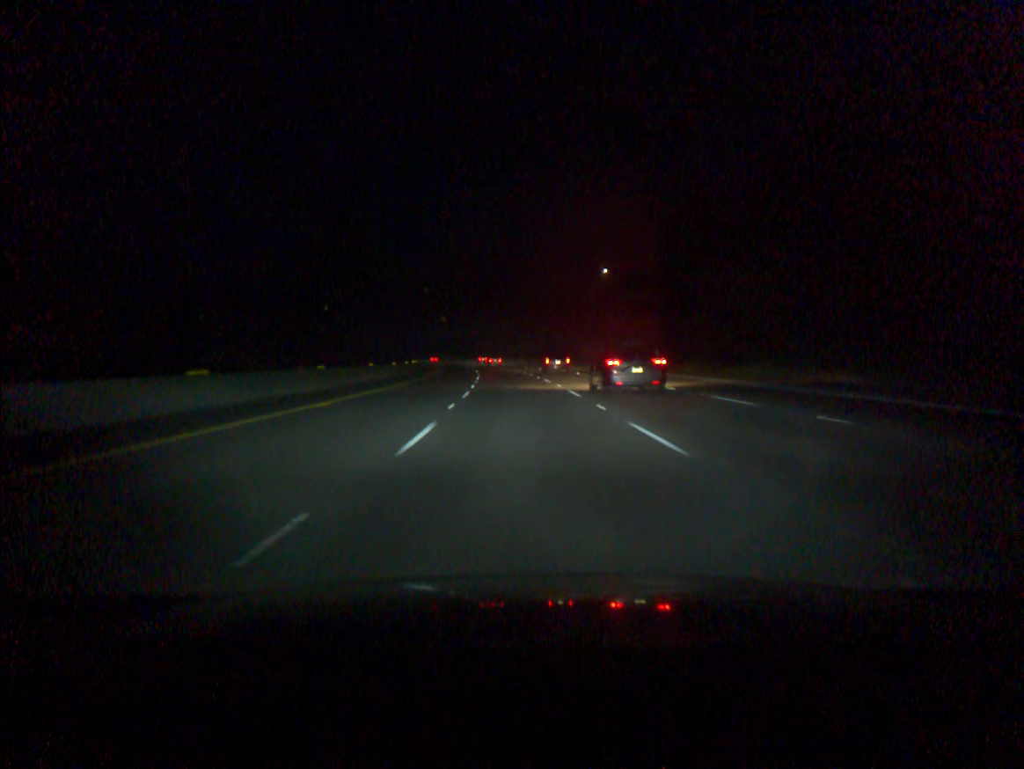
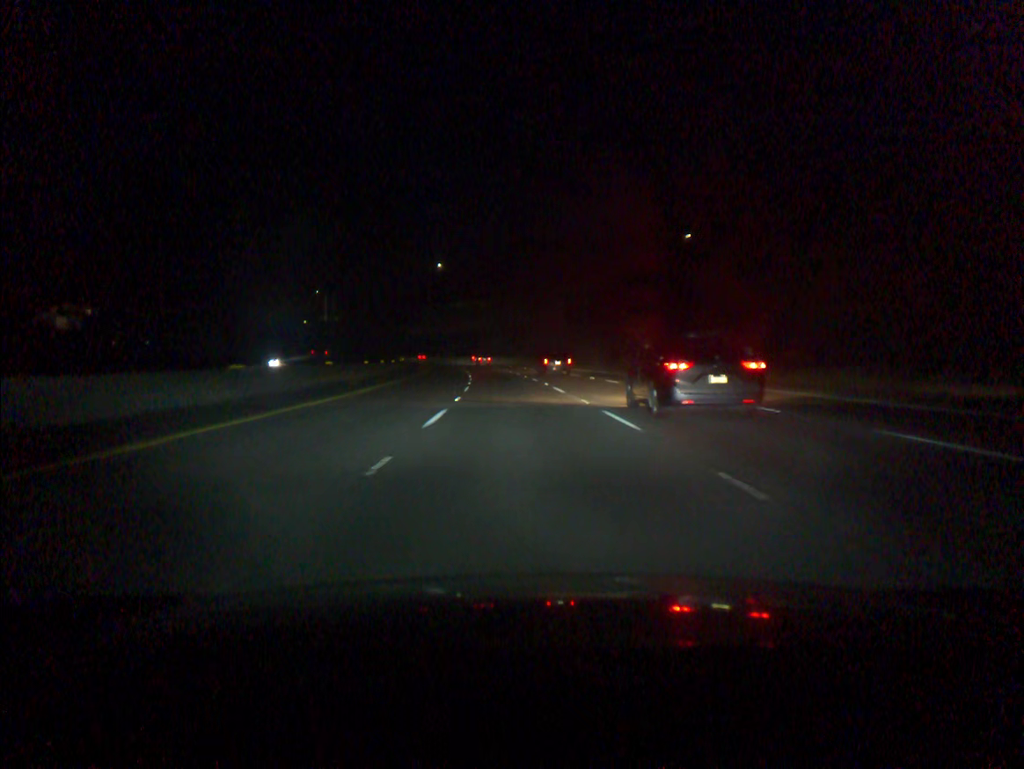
(-1.3, +54.8) m; -3°
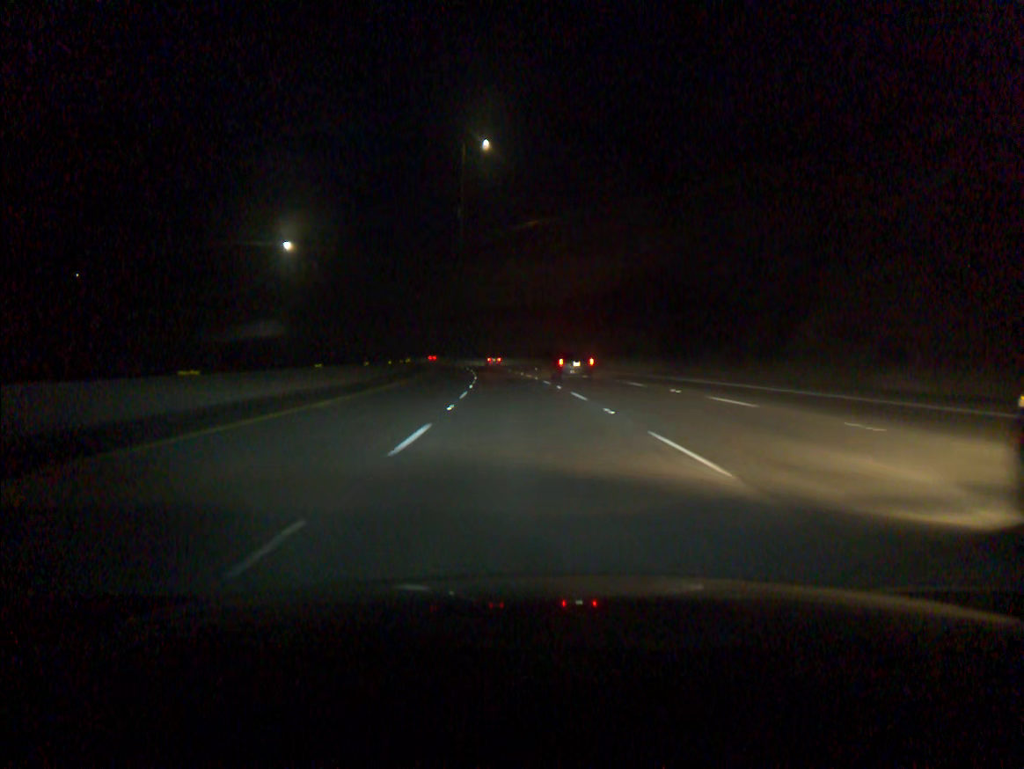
(-5.0, +91.3) m; -7°
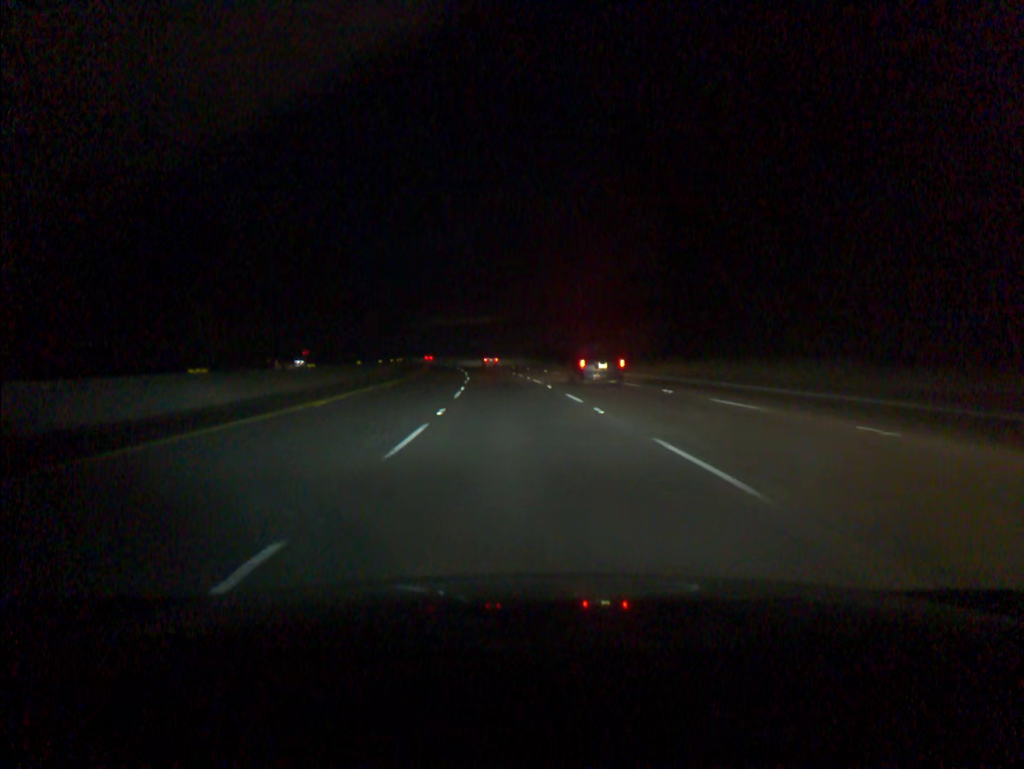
(-2.7, +73.2) m; -4°
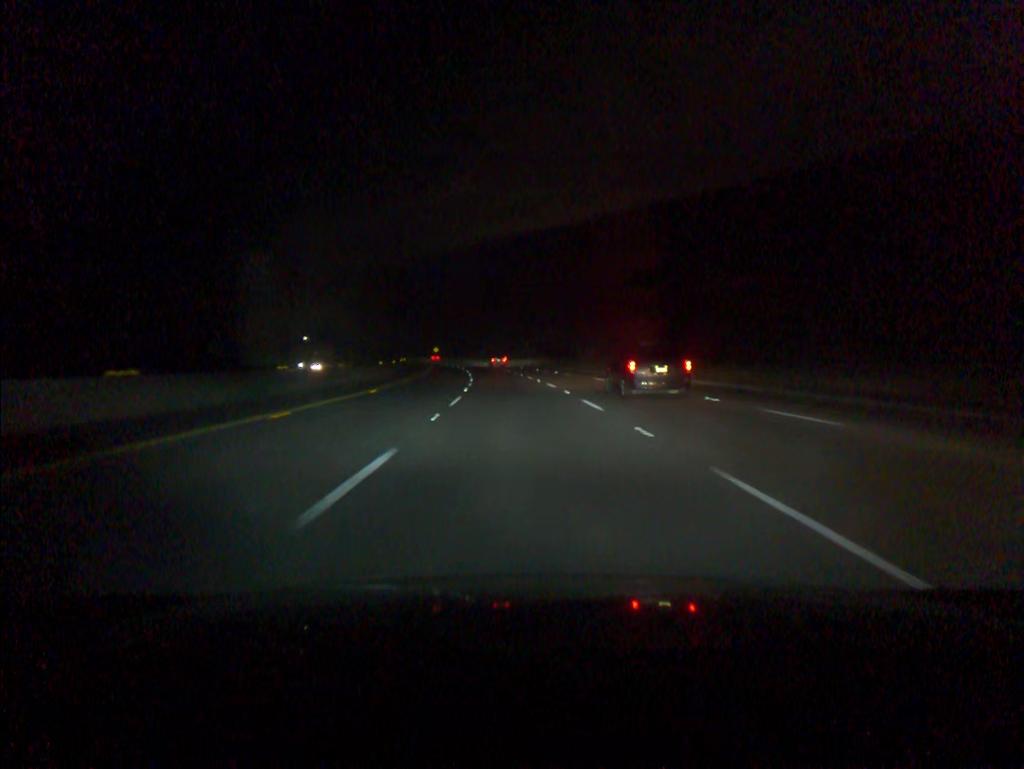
(-5.5, +91.1) m; -7°
